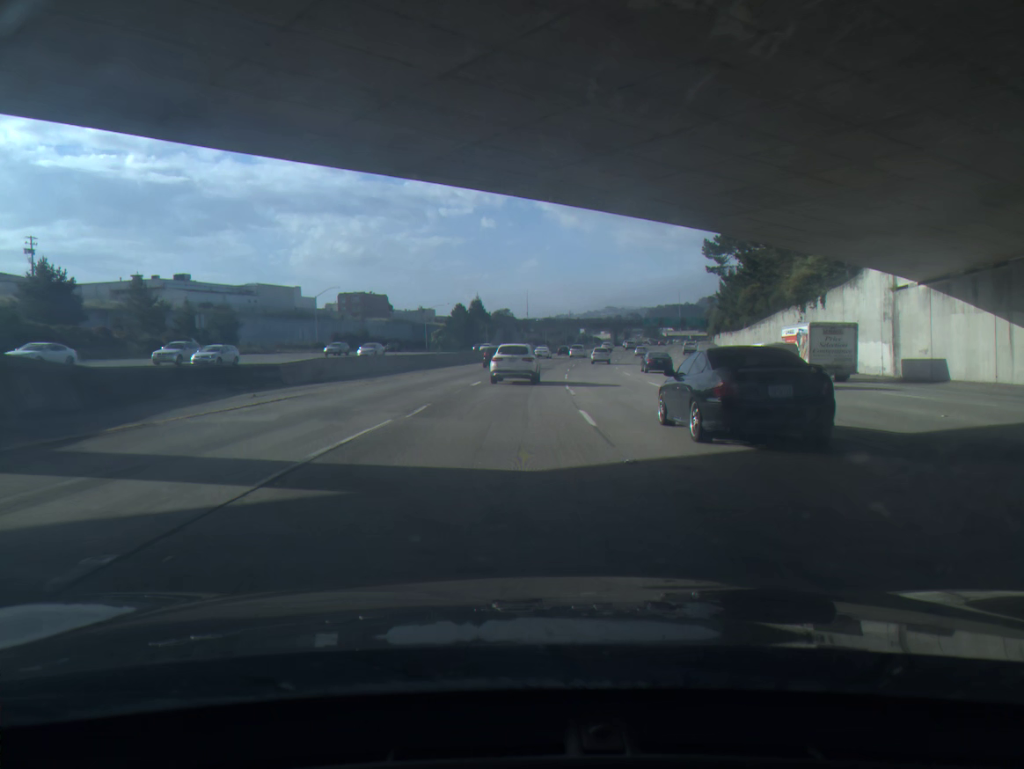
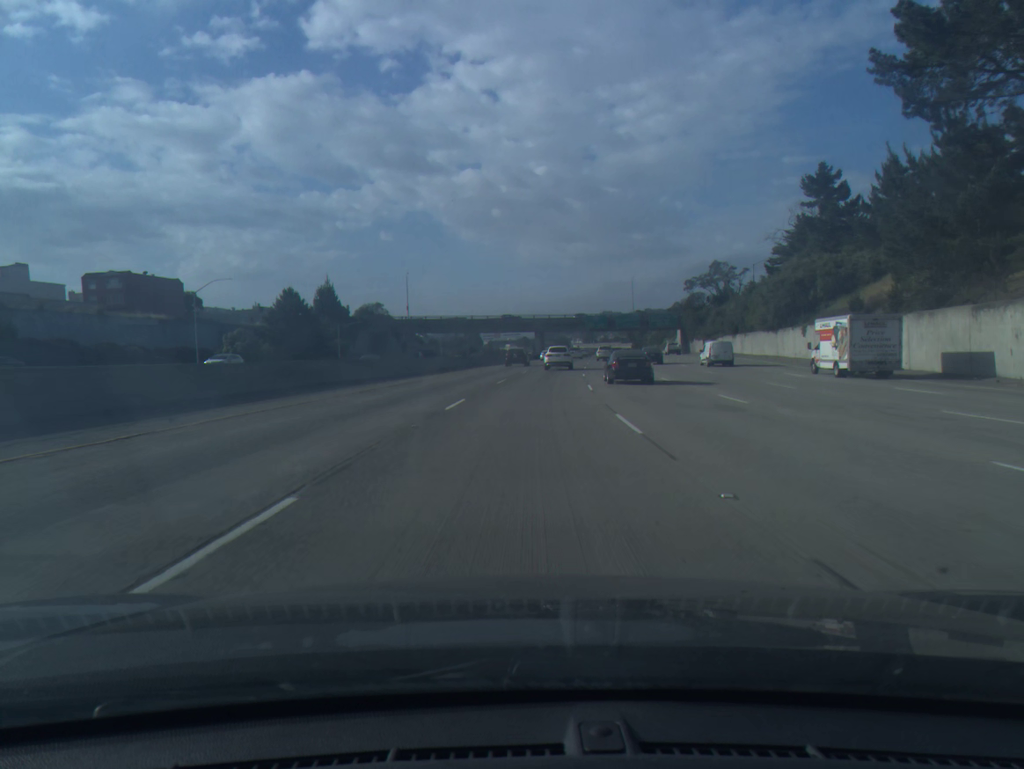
(+4.8, +84.4) m; +7°
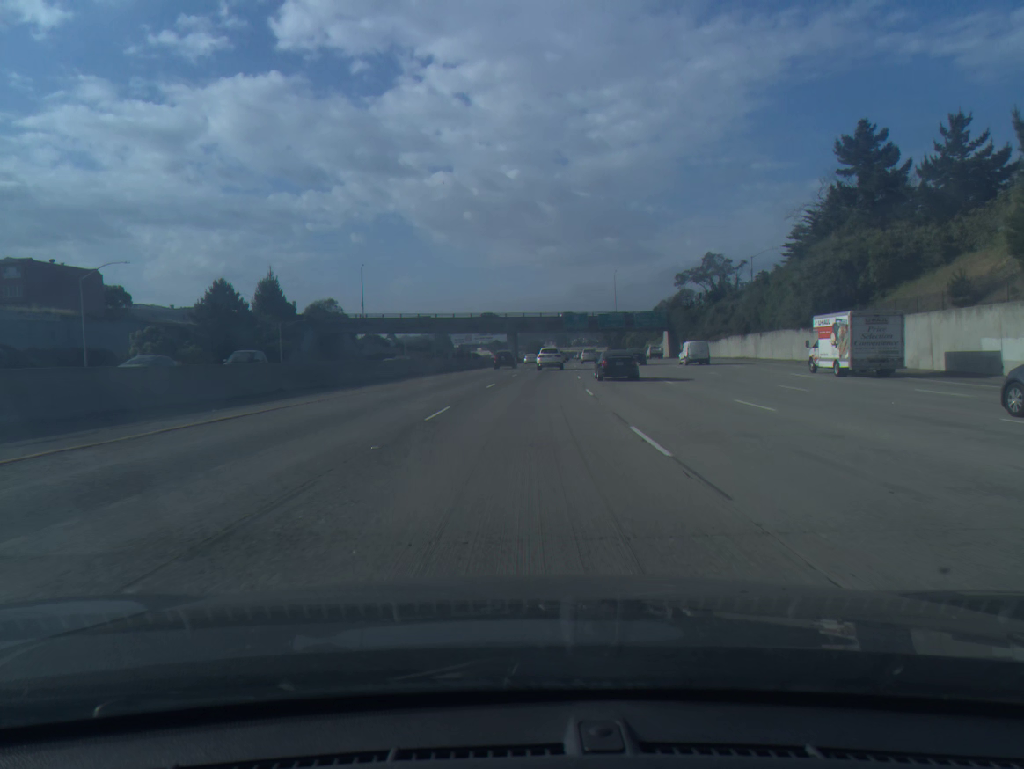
(+0.3, +17.3) m; +2°
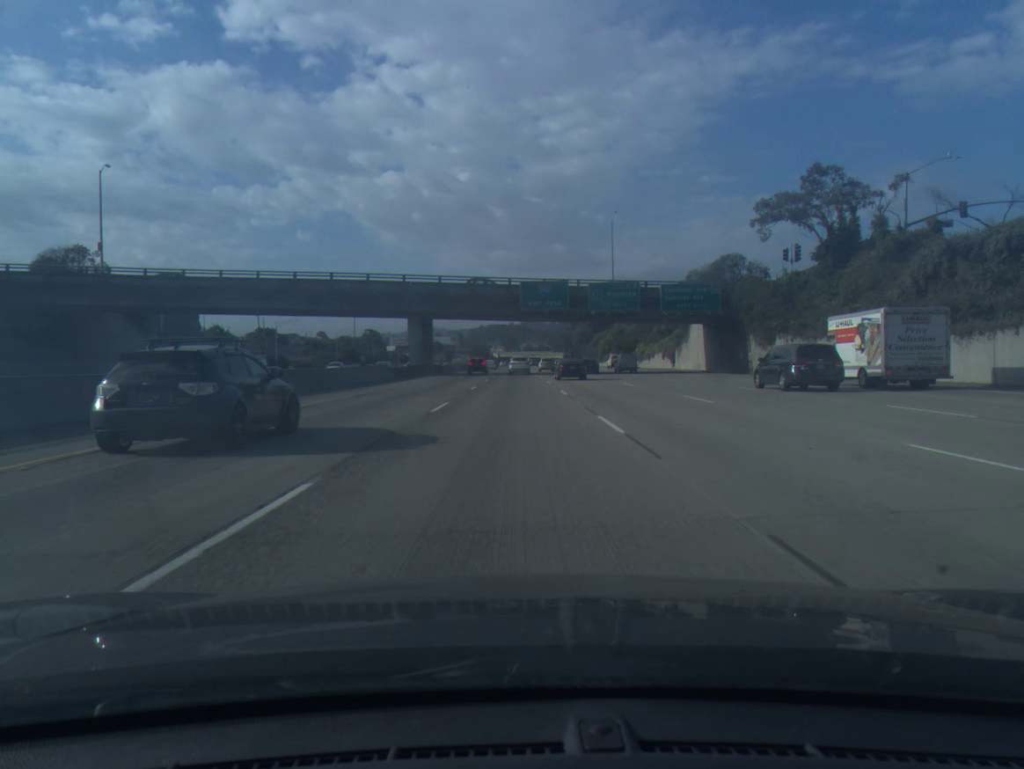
(+3.3, +69.6) m; +4°
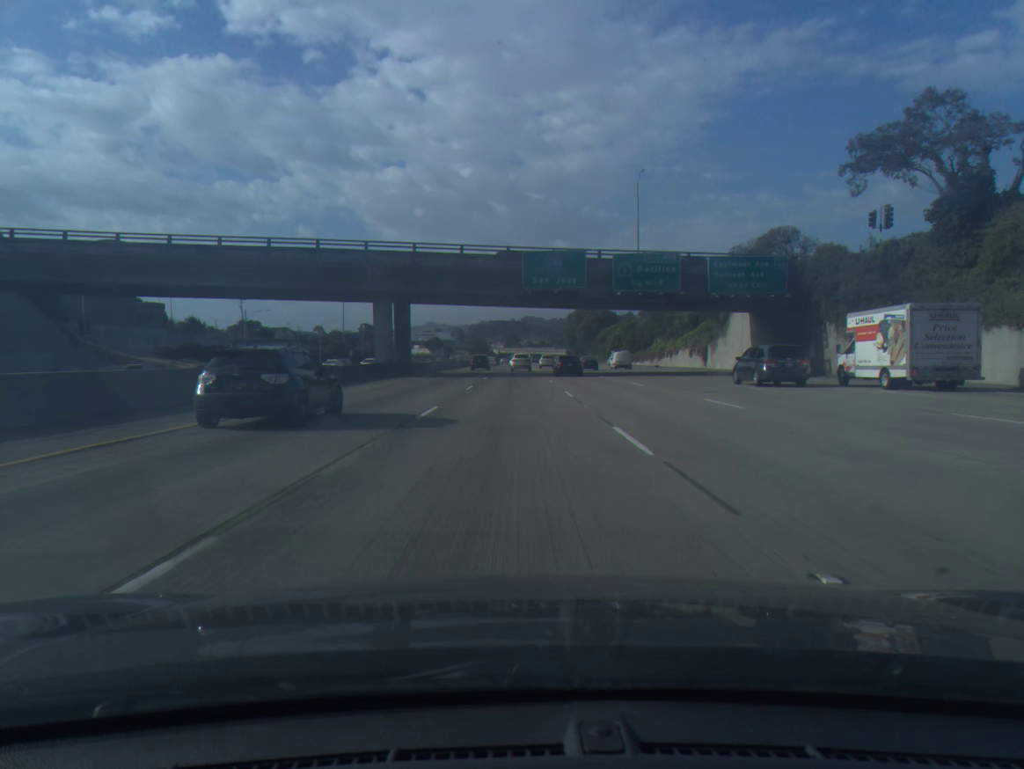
(0.0, +17.5) m; 0°
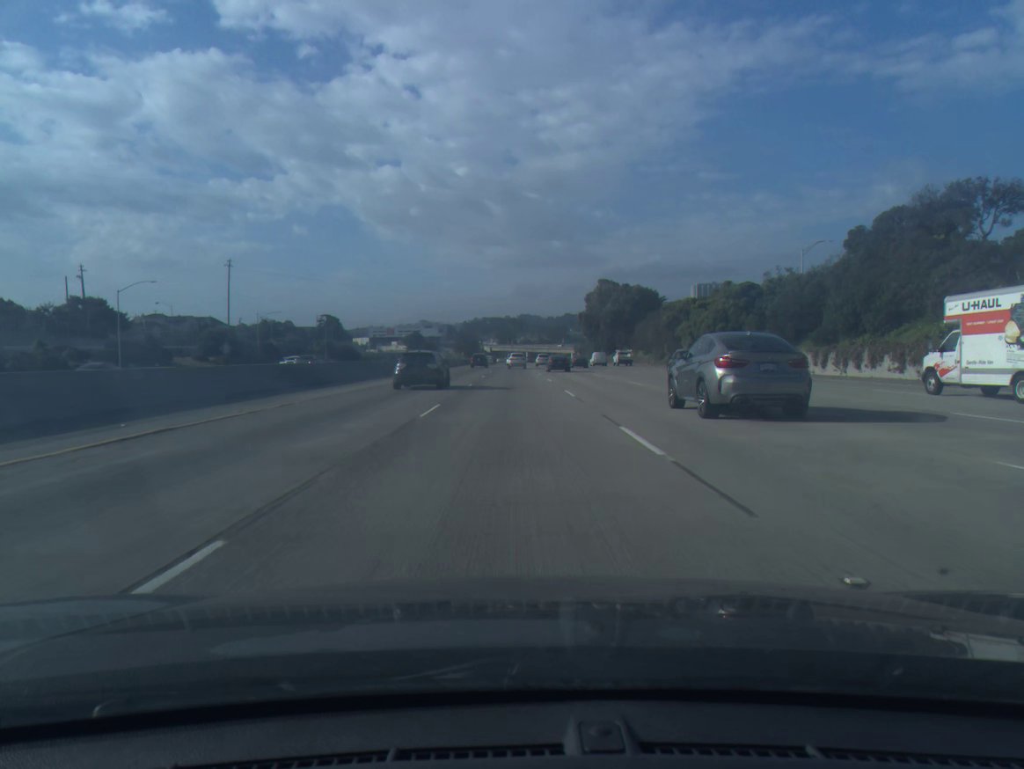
(-0.2, +88.0) m; 0°
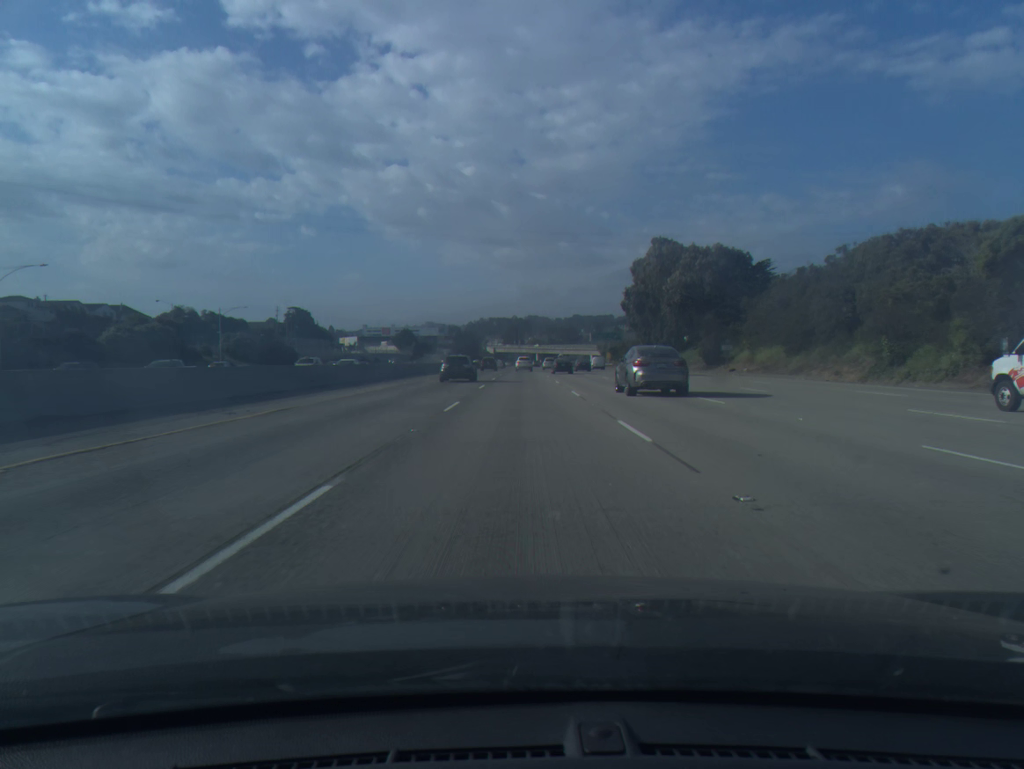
(-0.5, +70.6) m; 0°
